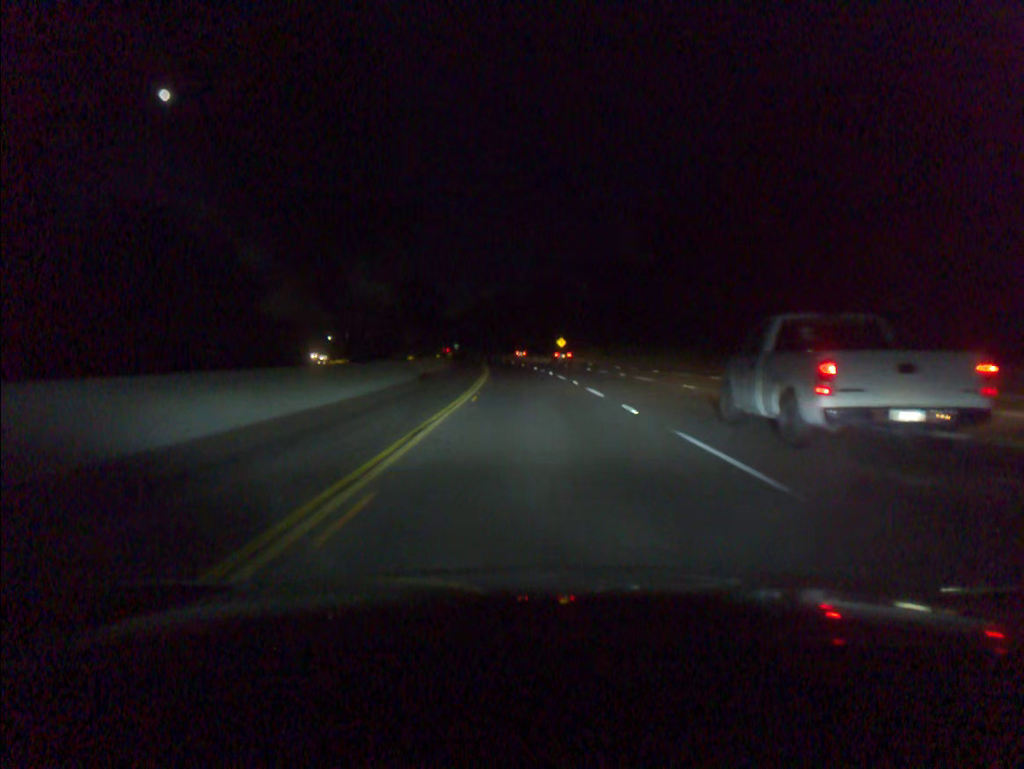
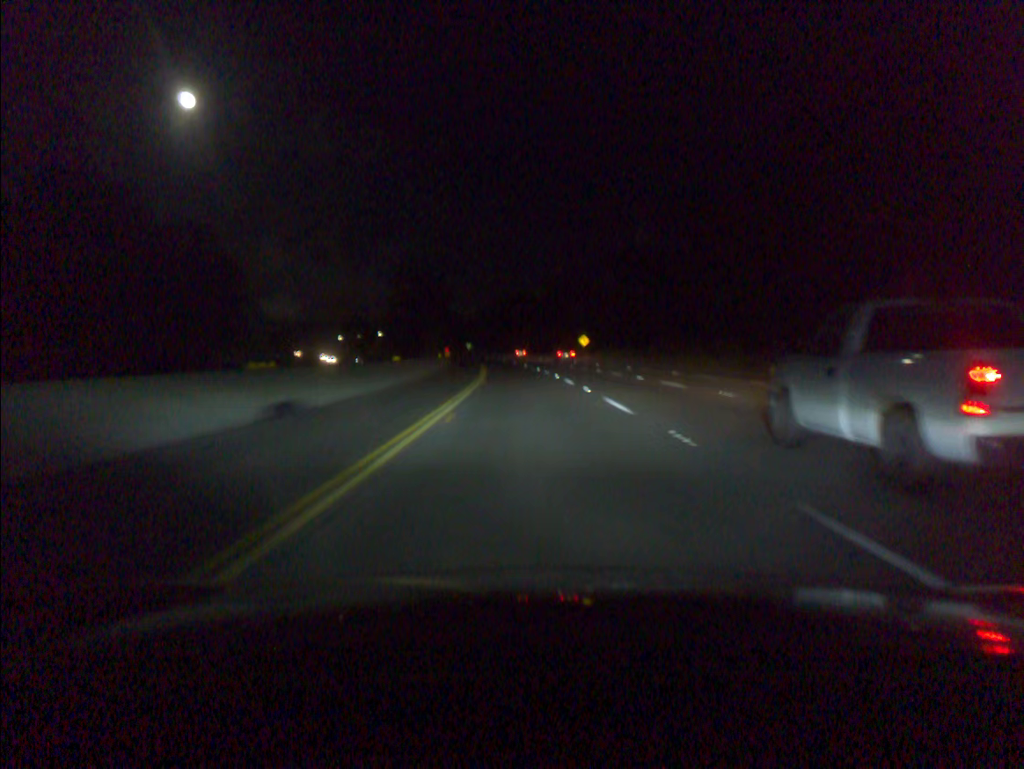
(-0.2, +20.4) m; -1°
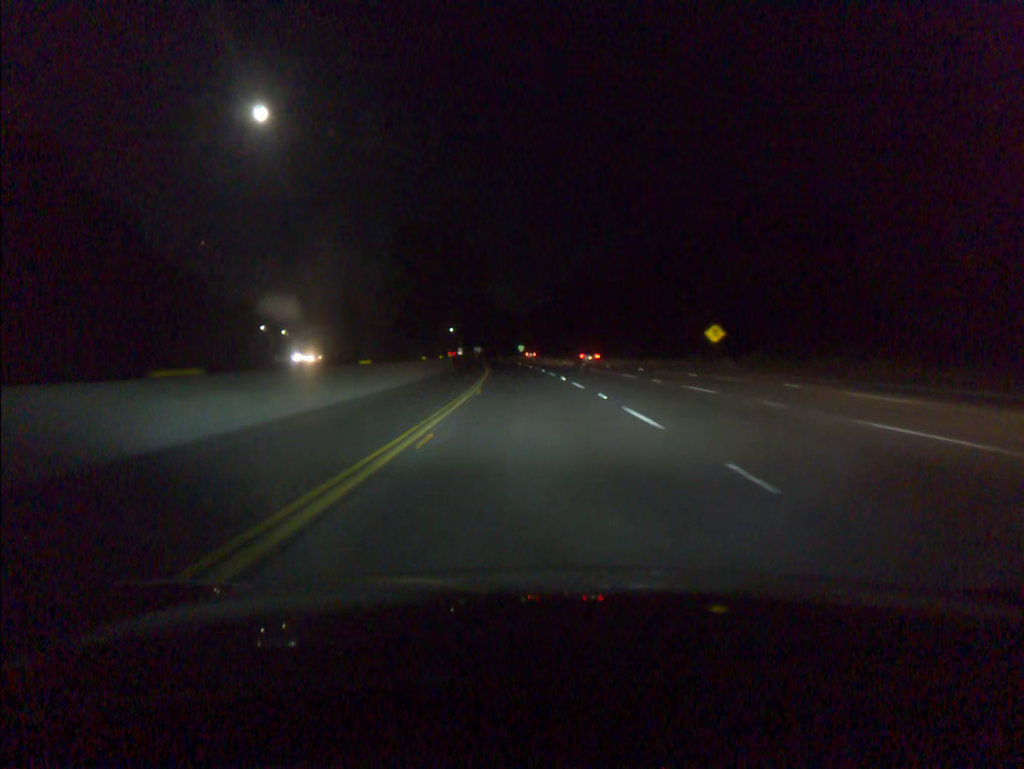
(-2.4, +61.1) m; -5°
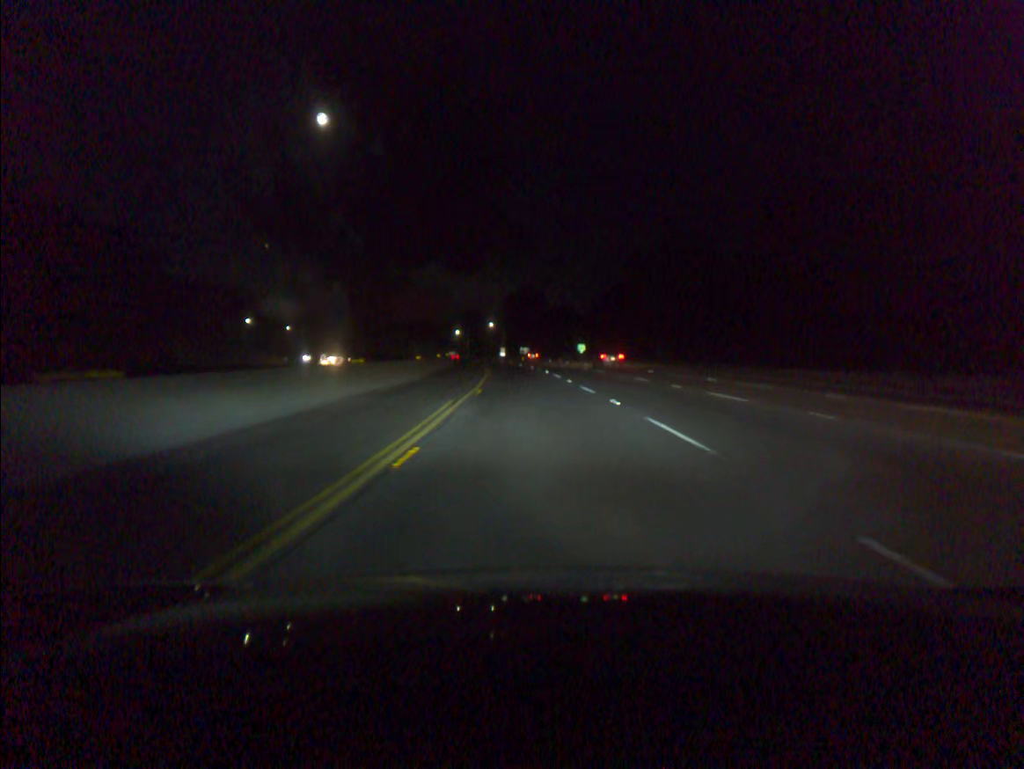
(-2.3, +61.3) m; -4°
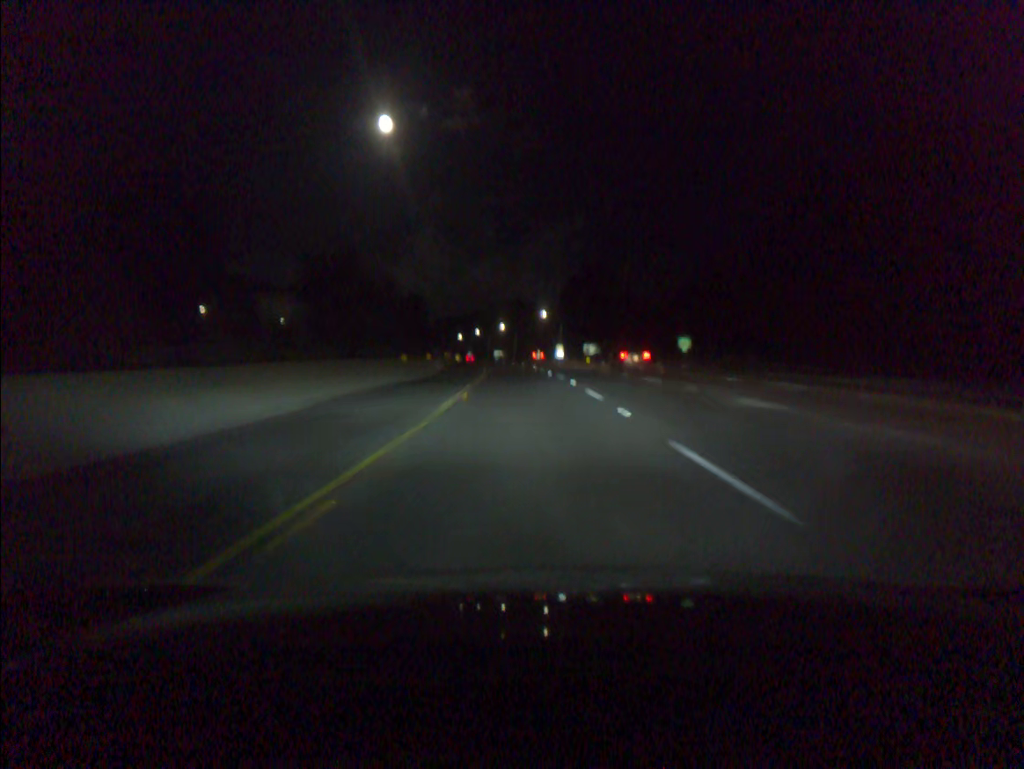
(-2.1, +61.4) m; -4°
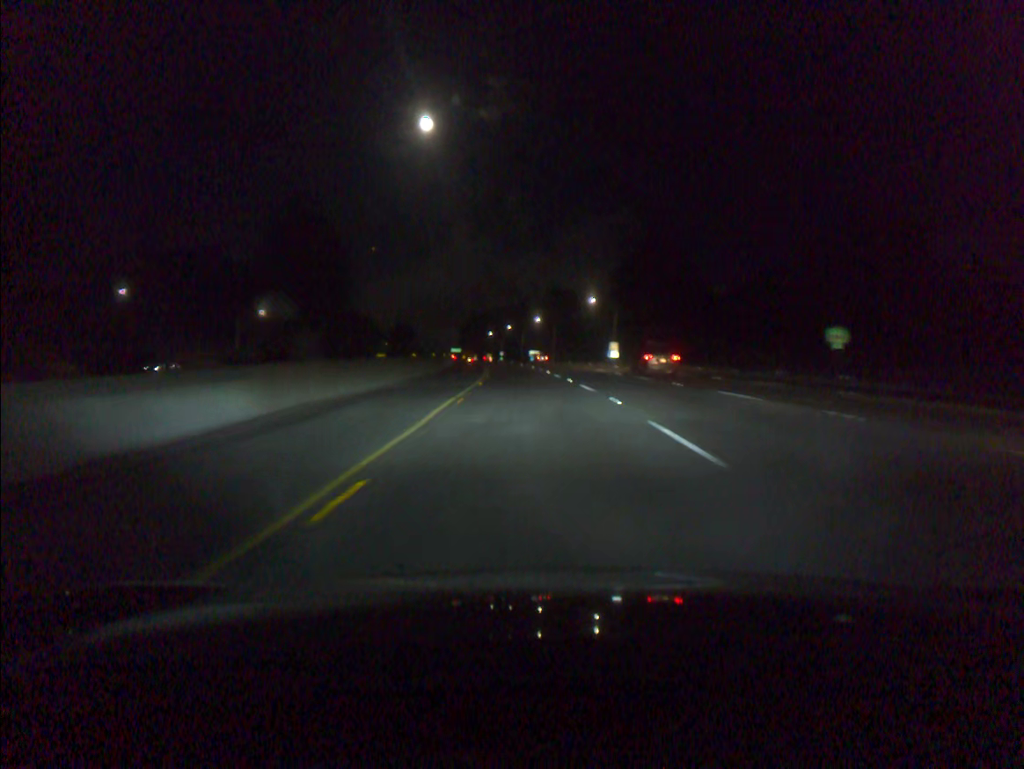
(-1.1, +41.0) m; -3°
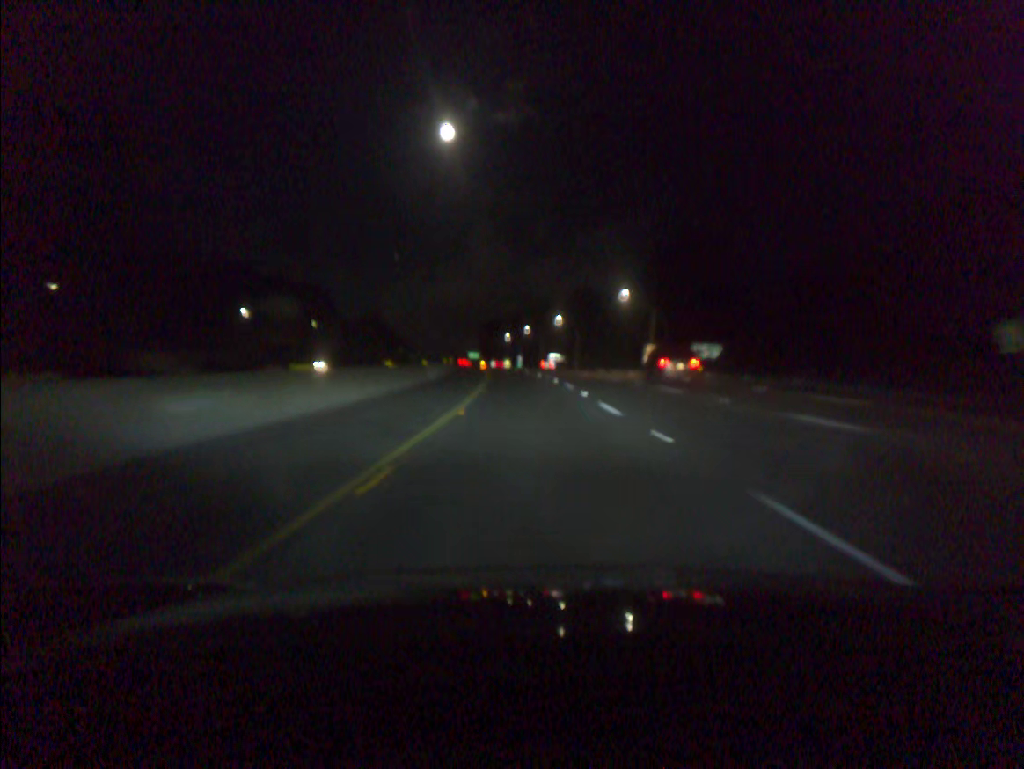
(-0.3, +20.5) m; -1°
